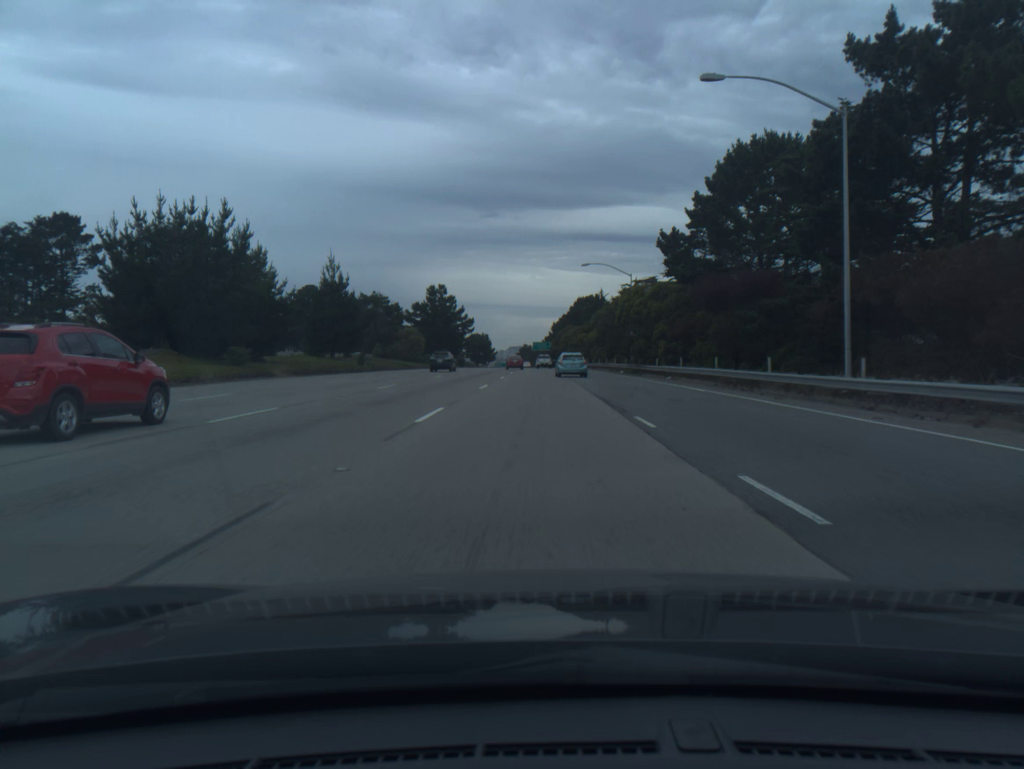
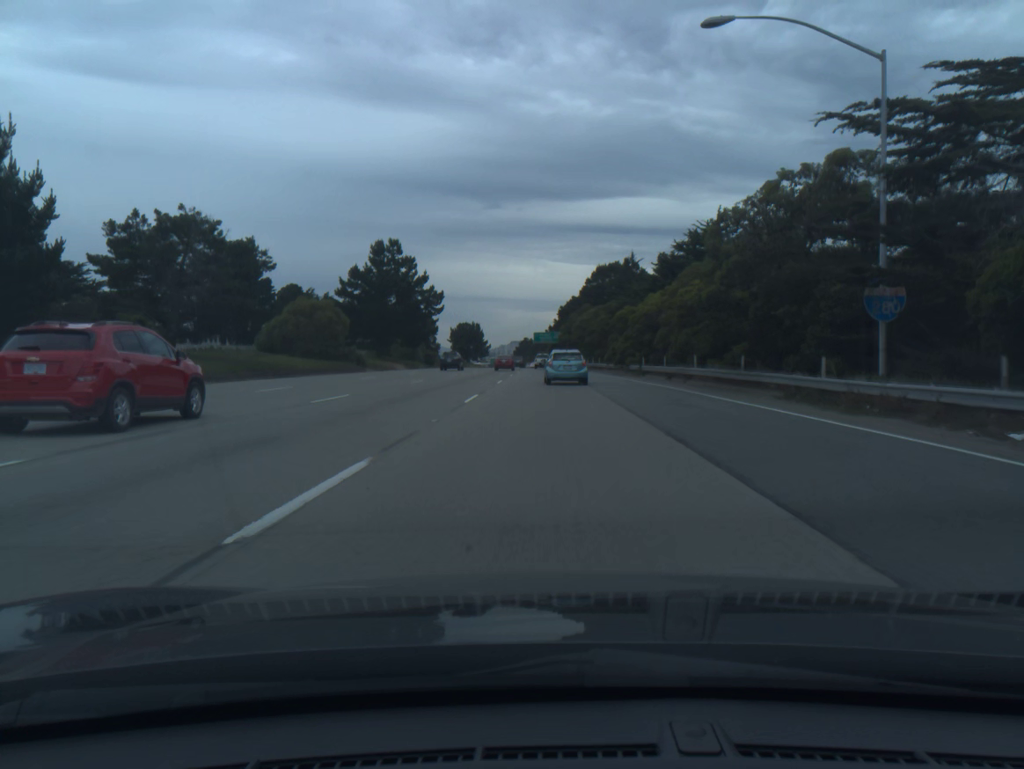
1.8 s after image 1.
(-0.4, +52.9) m; 0°
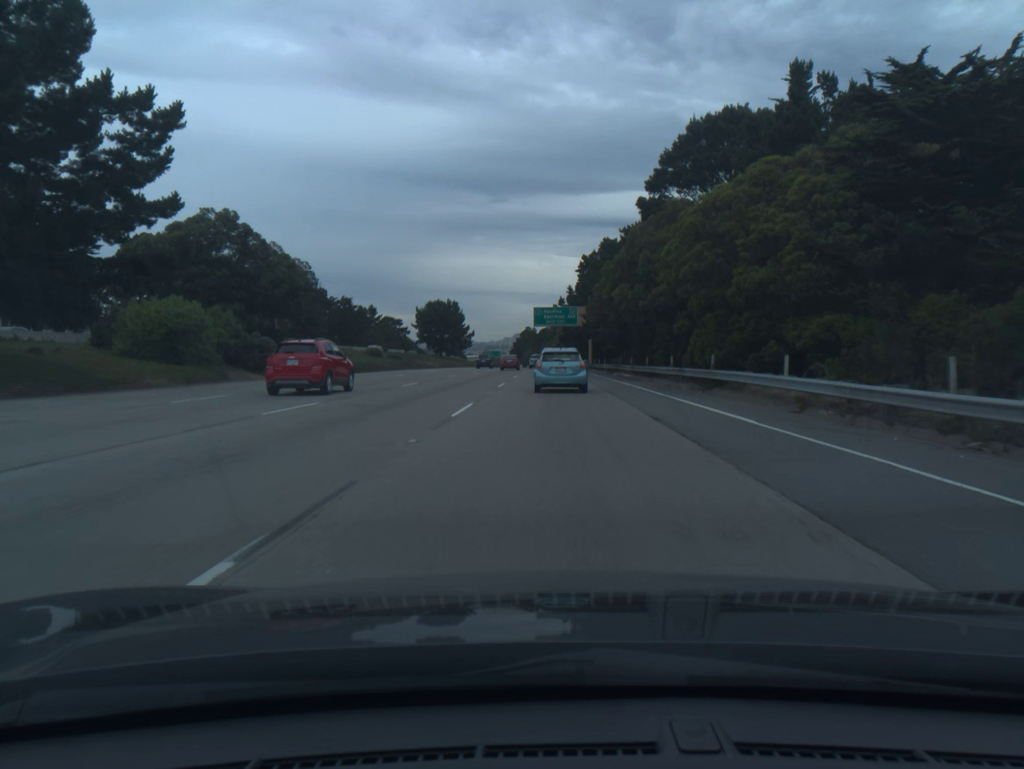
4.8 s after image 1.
(0.0, +77.5) m; 0°
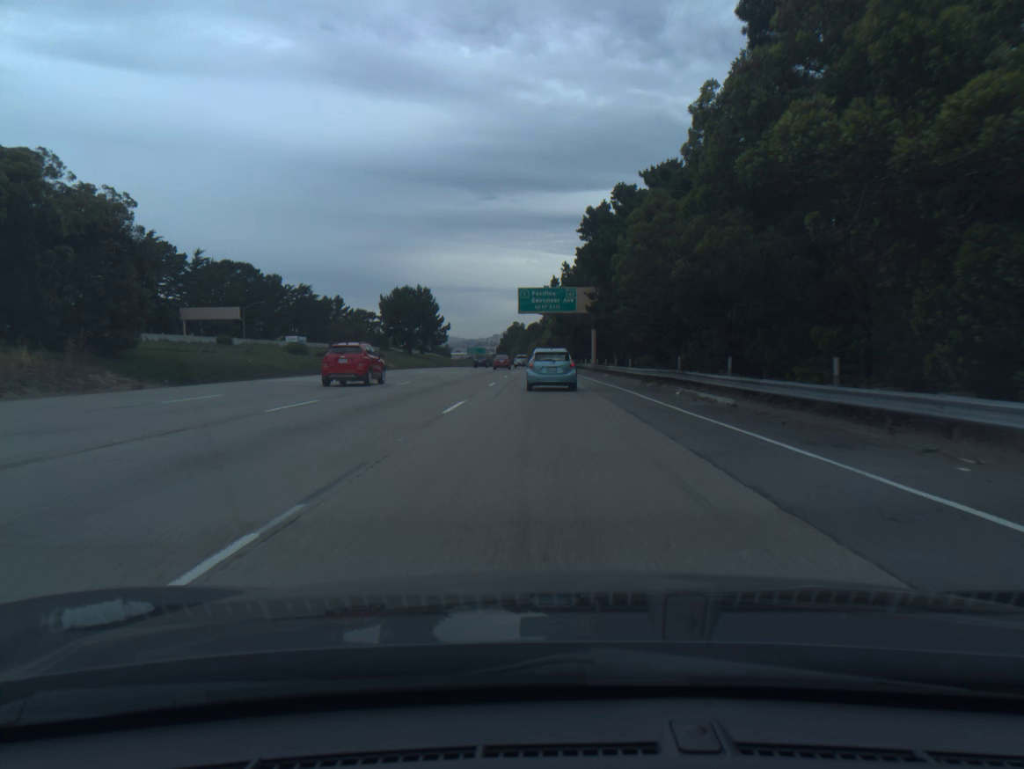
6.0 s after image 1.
(+0.2, +28.1) m; +1°
